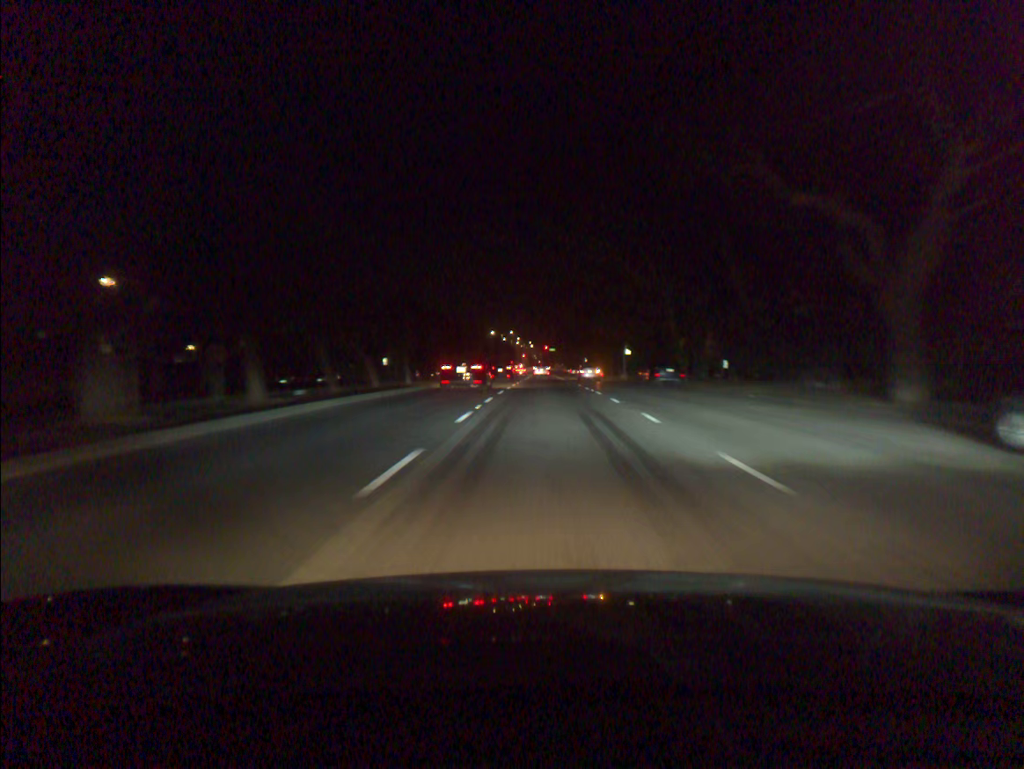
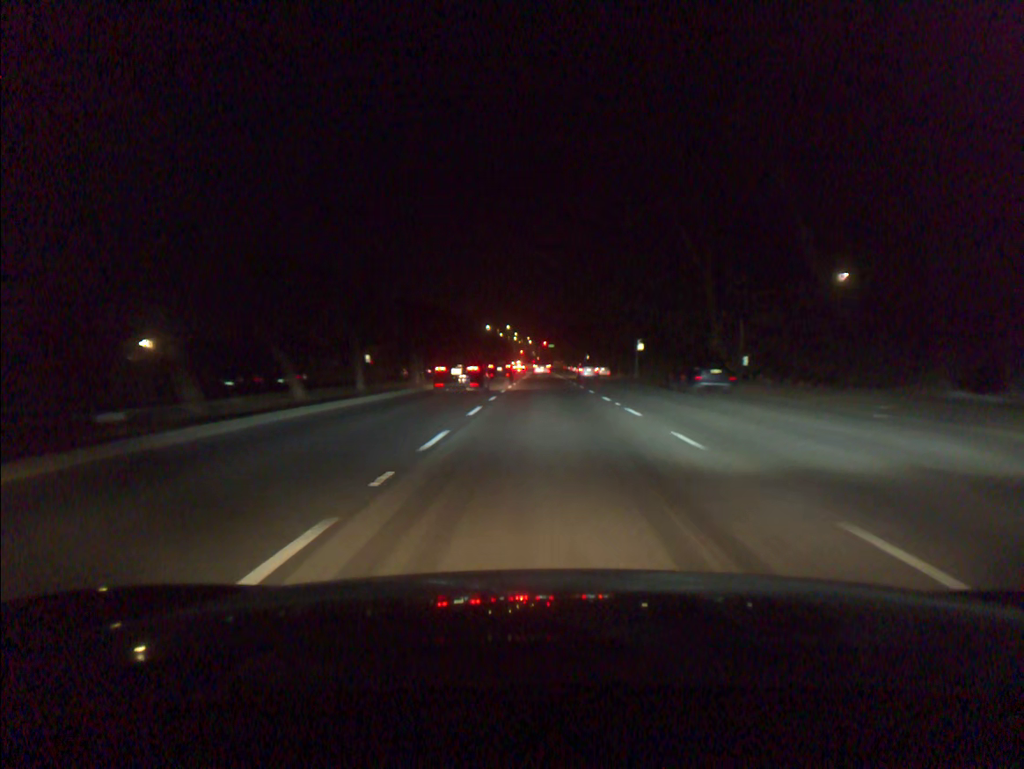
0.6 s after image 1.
(0.0, +11.3) m; 0°
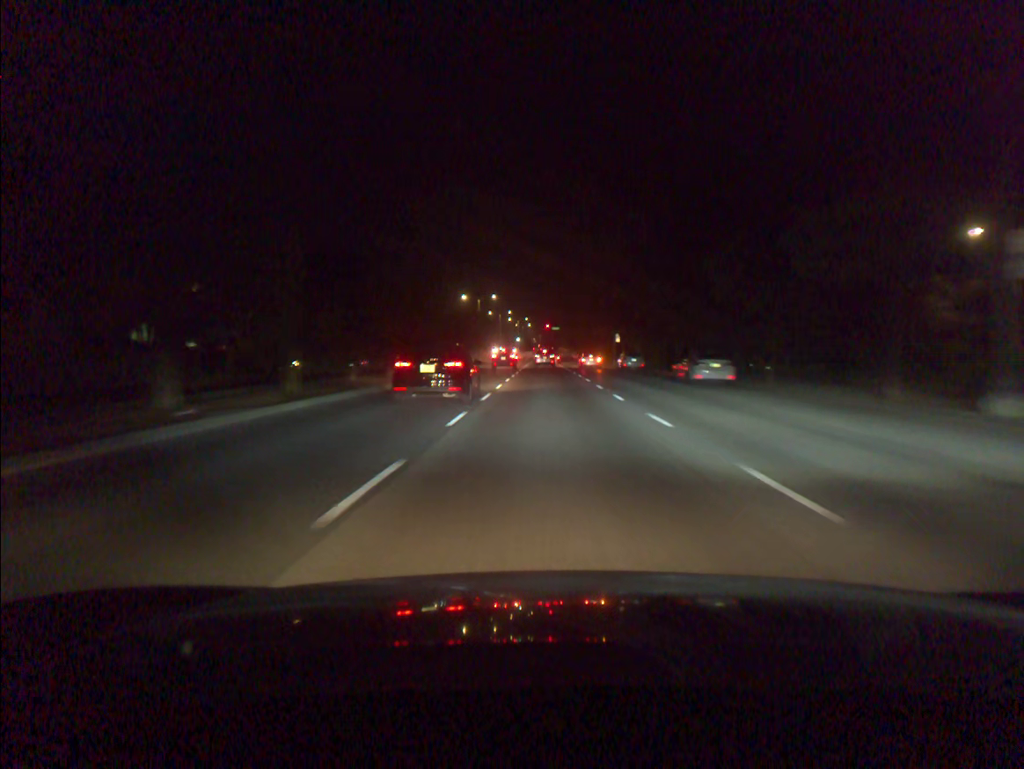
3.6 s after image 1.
(0.0, +54.8) m; 0°
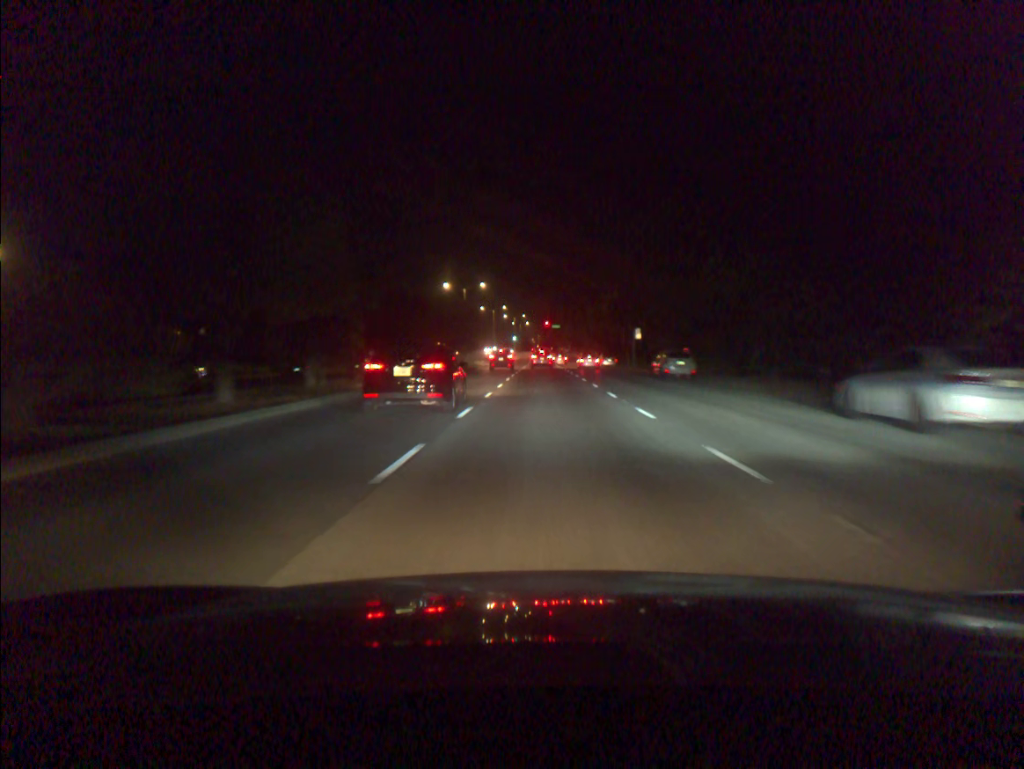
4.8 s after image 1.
(0.0, +19.9) m; 0°
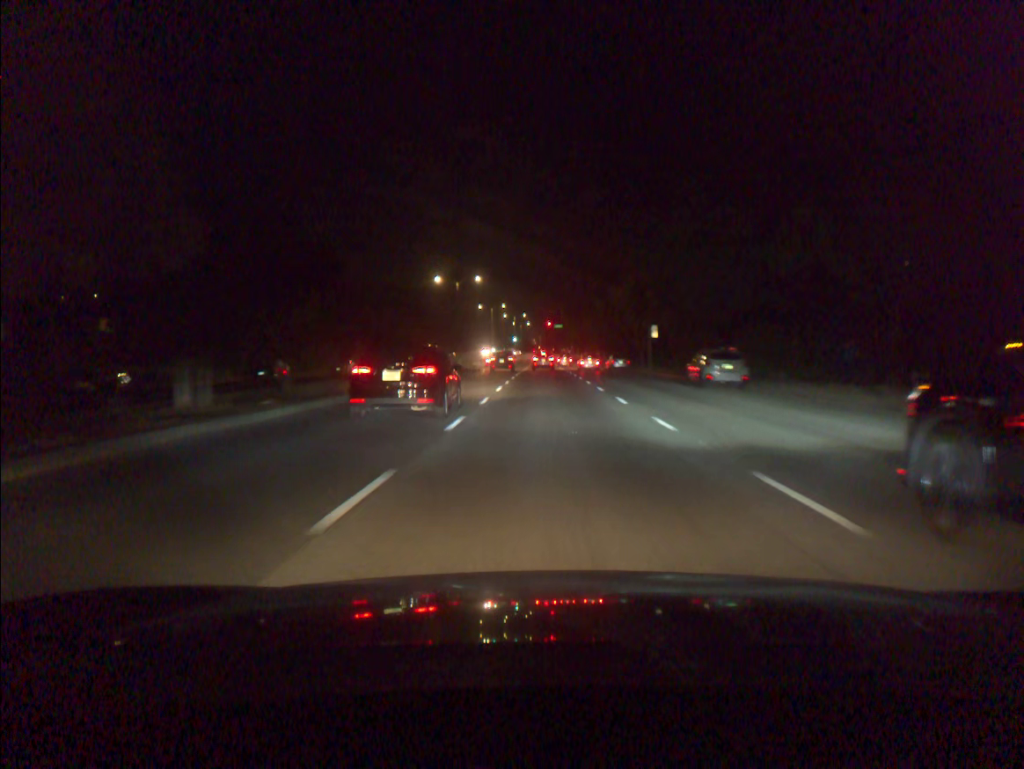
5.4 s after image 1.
(0.0, +9.4) m; 0°
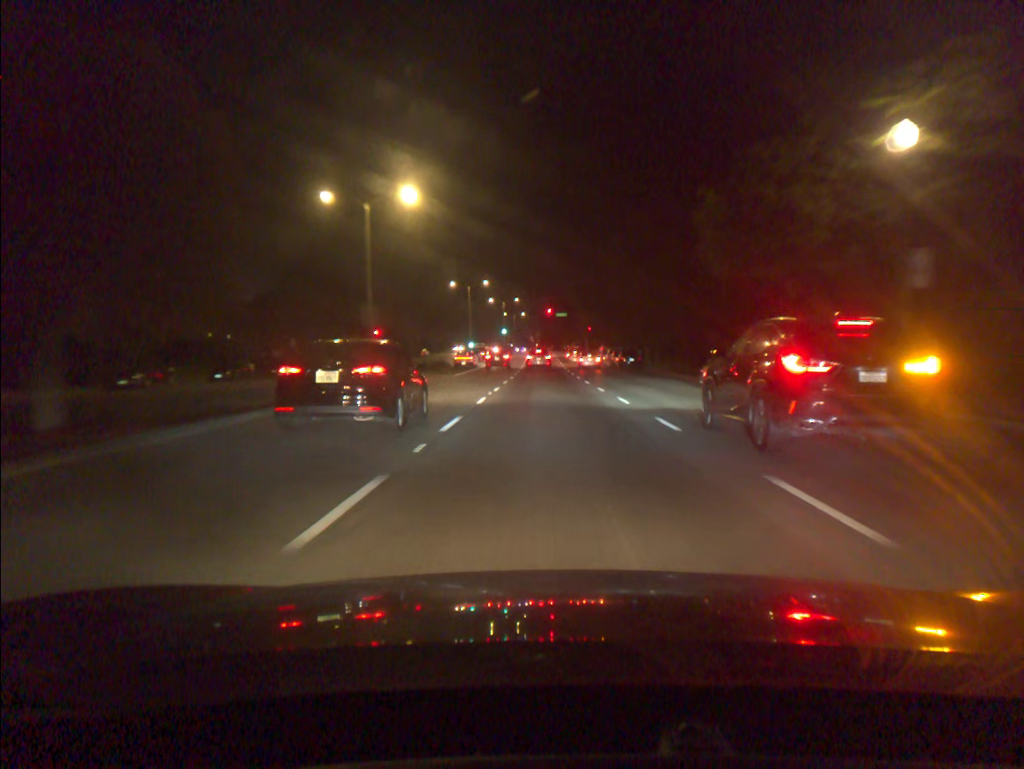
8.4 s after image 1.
(0.0, +43.5) m; 0°
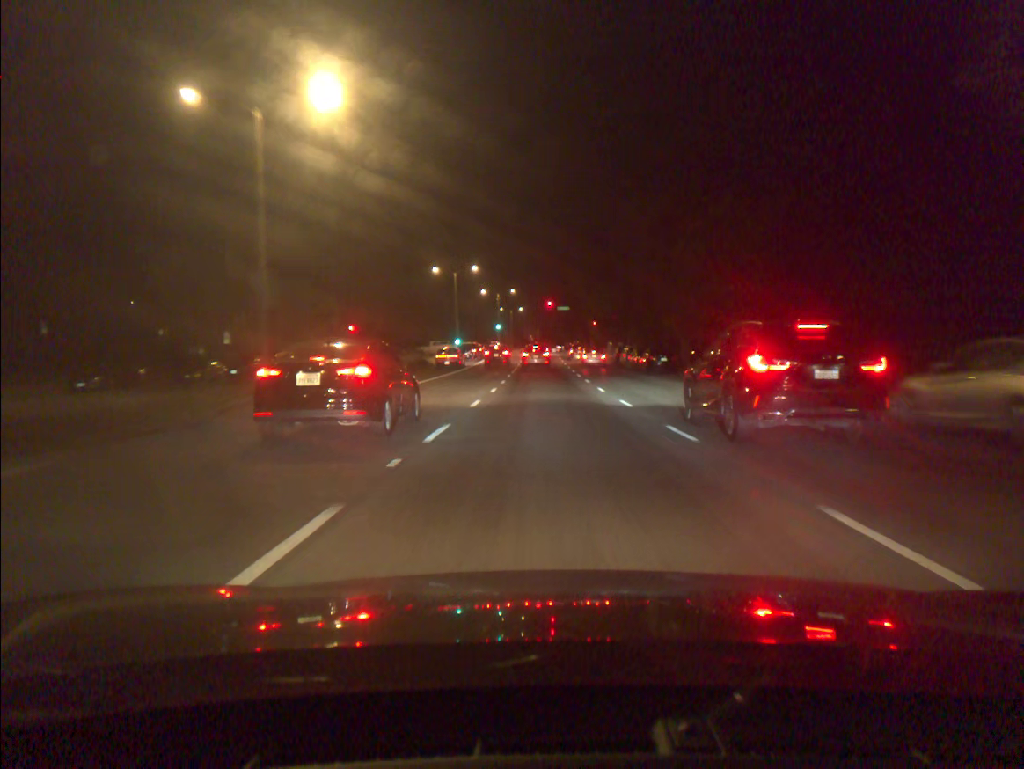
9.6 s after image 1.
(0.0, +15.9) m; 0°
